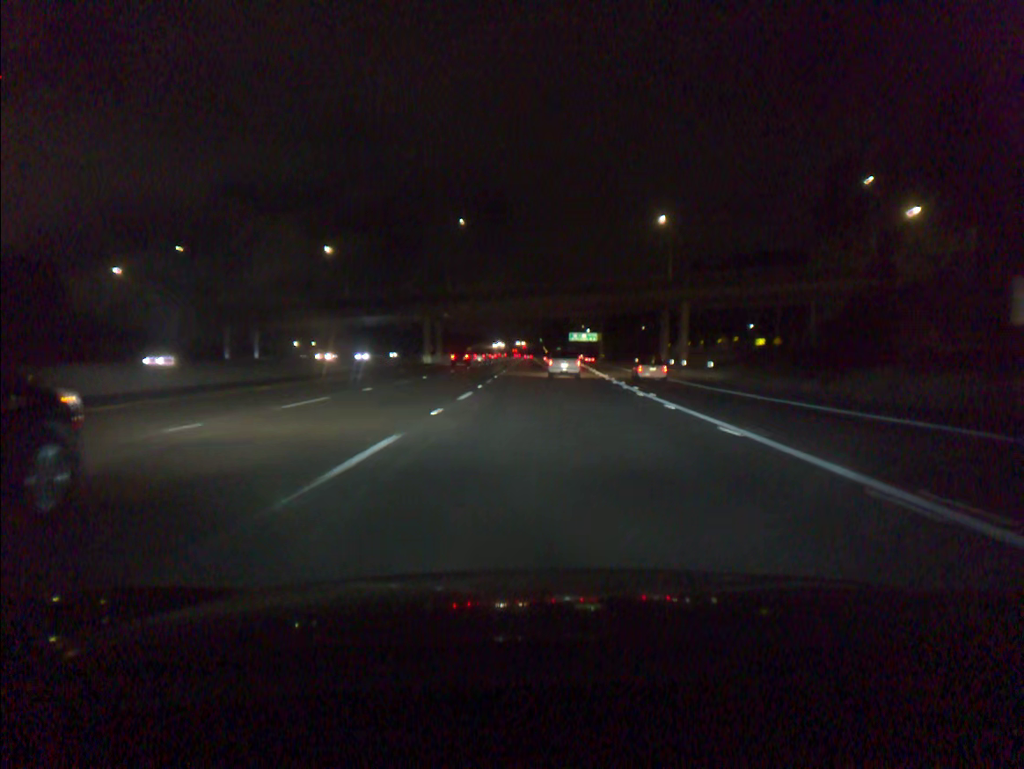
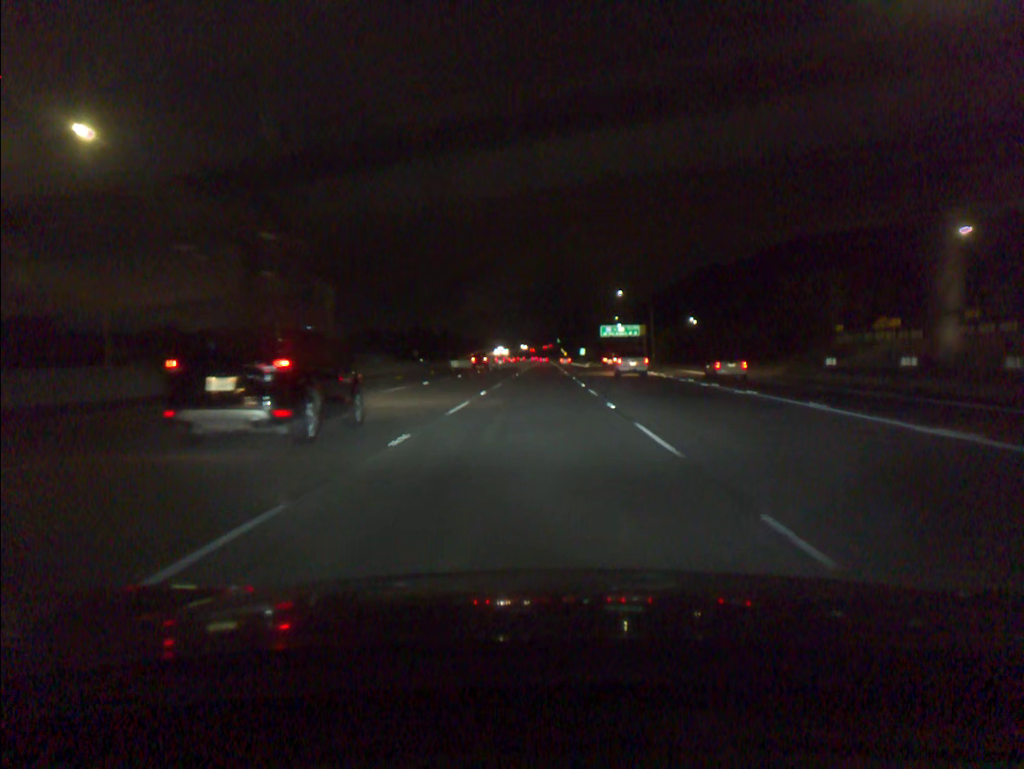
(-0.8, +65.3) m; -1°
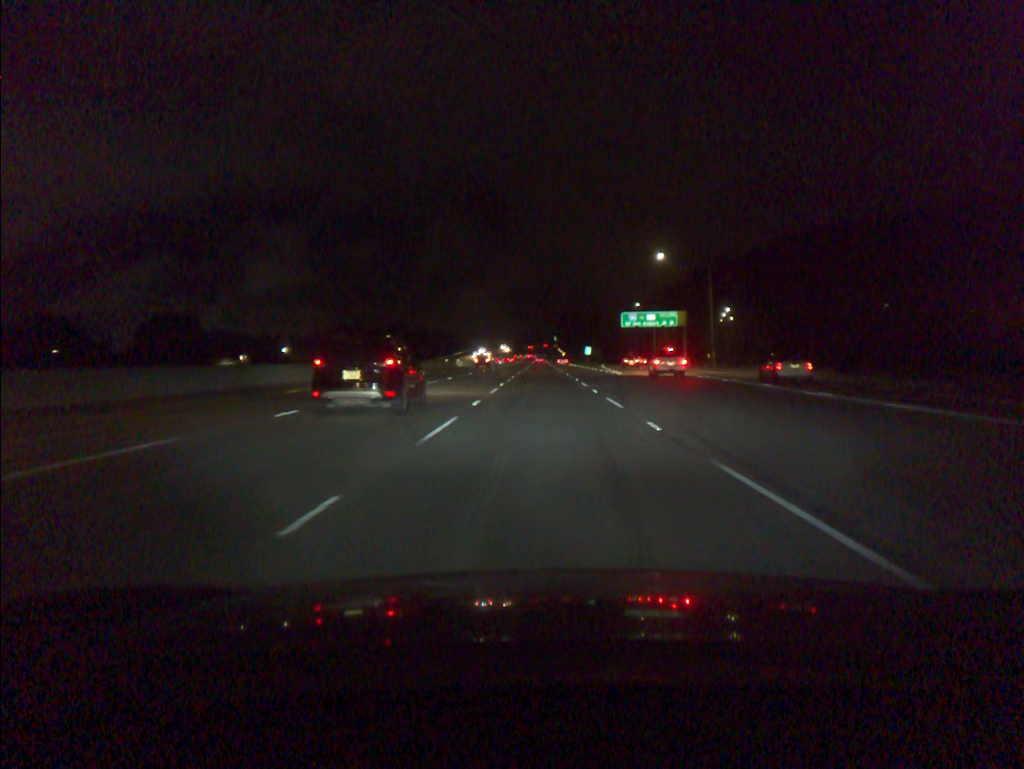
(0.0, +49.9) m; 0°
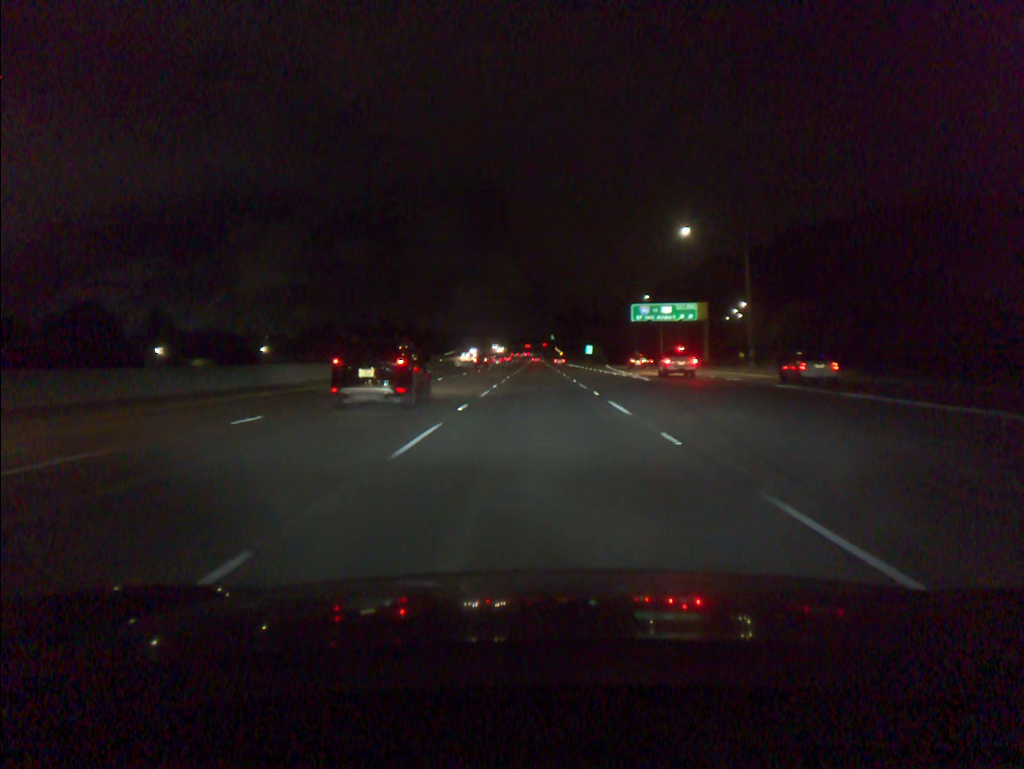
(0.0, +16.8) m; 0°
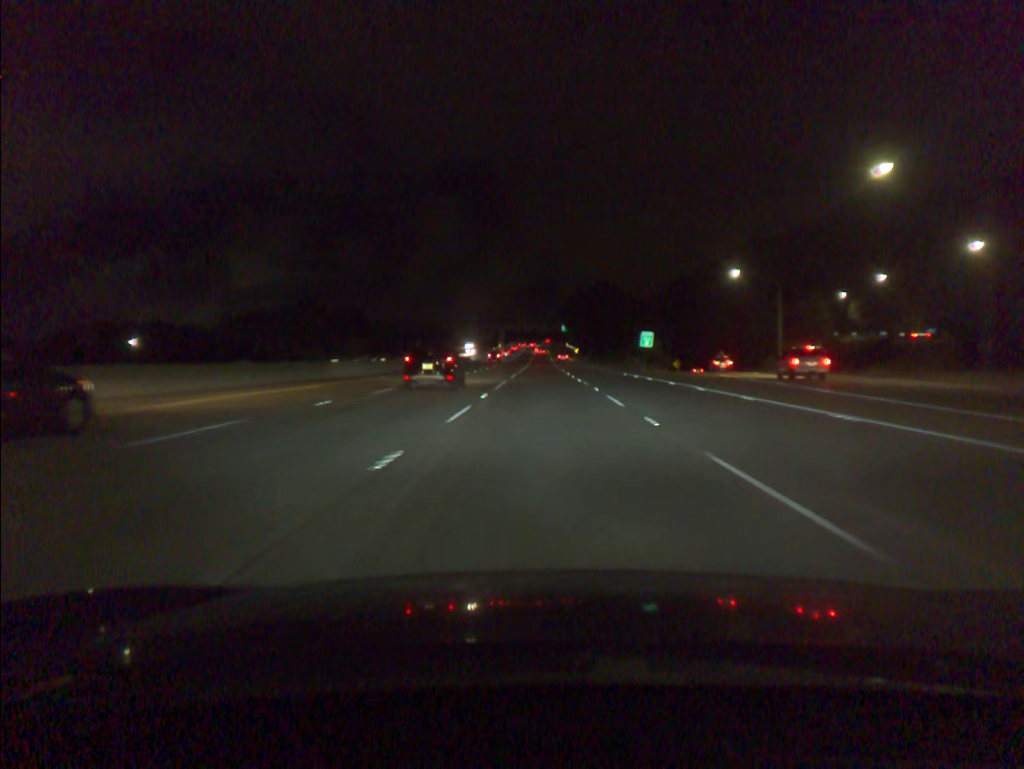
(-0.3, +84.3) m; 0°
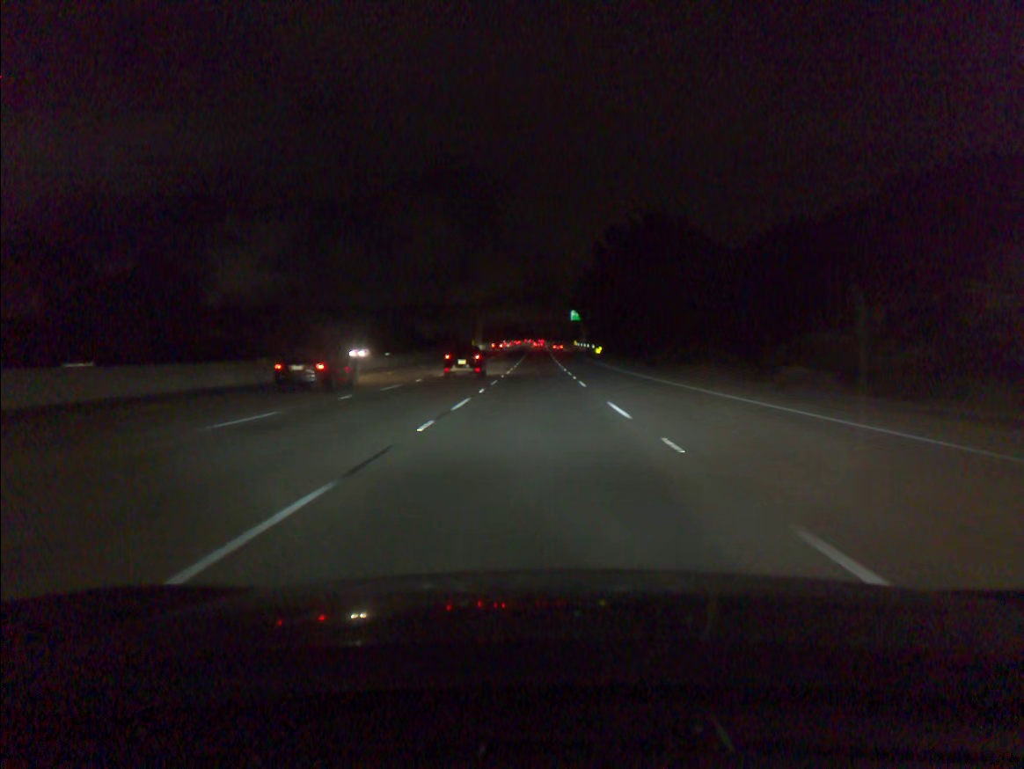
(+0.4, +84.2) m; 0°
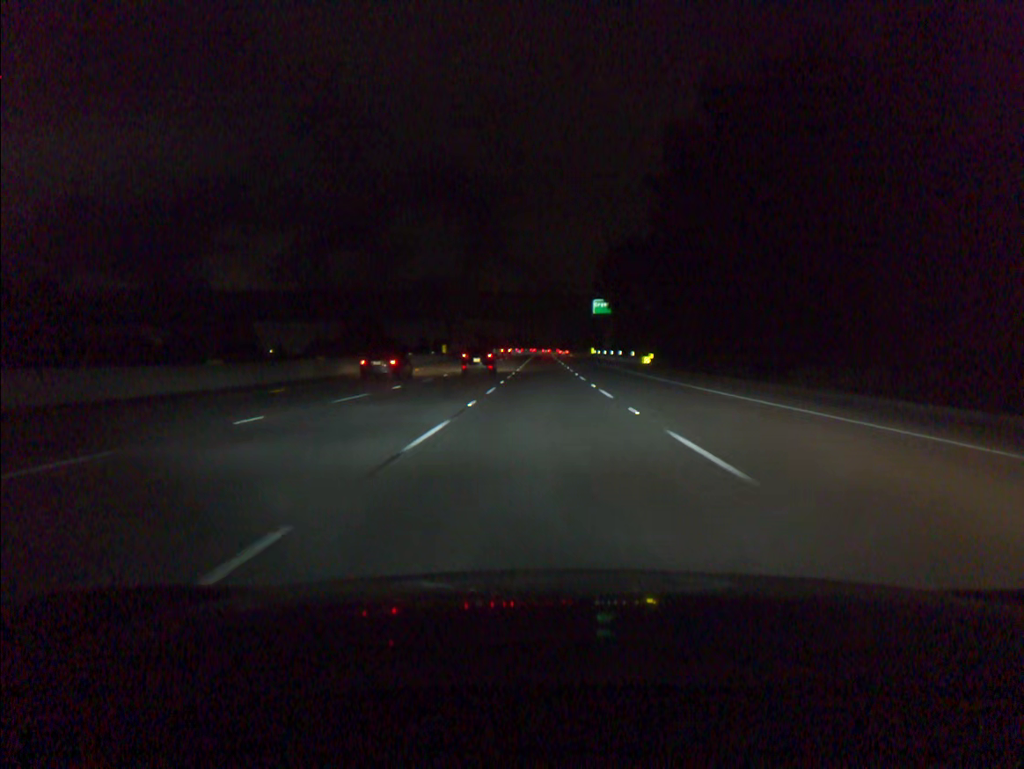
(-0.2, +50.2) m; 0°
